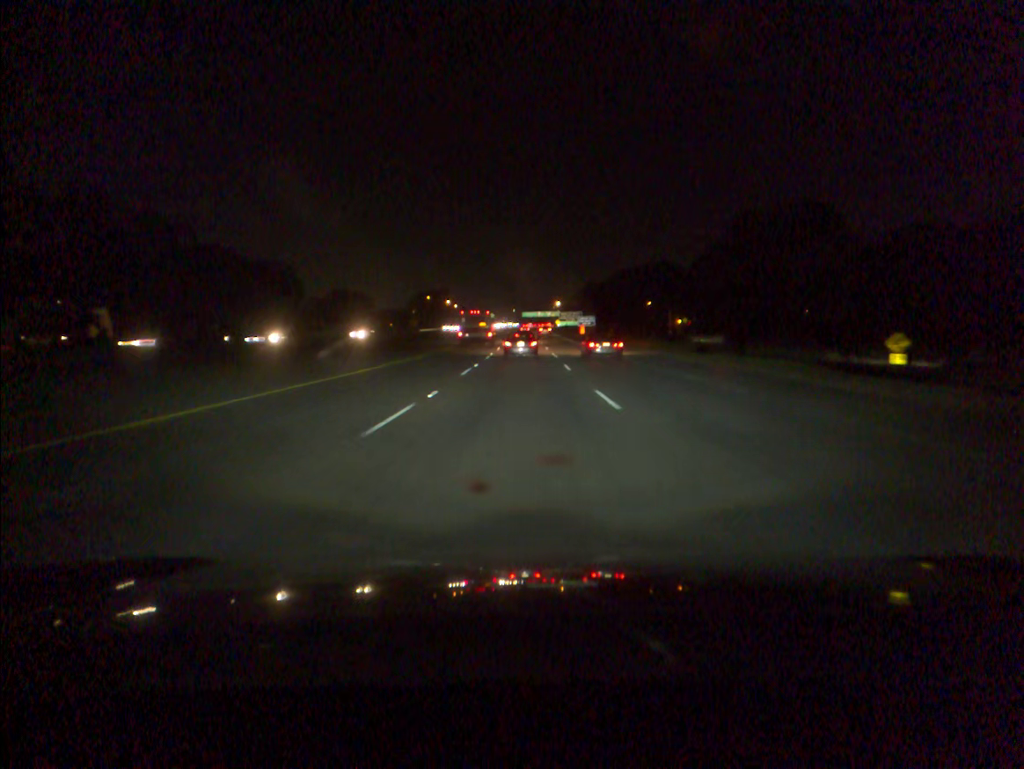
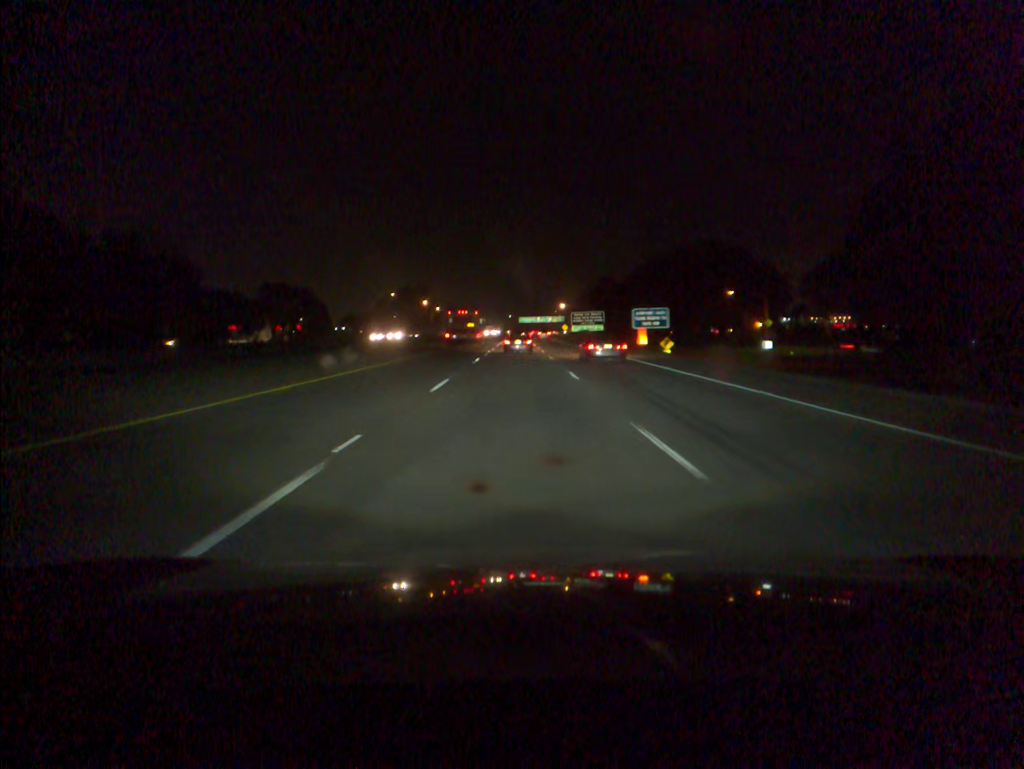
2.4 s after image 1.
(0.0, +68.4) m; 0°
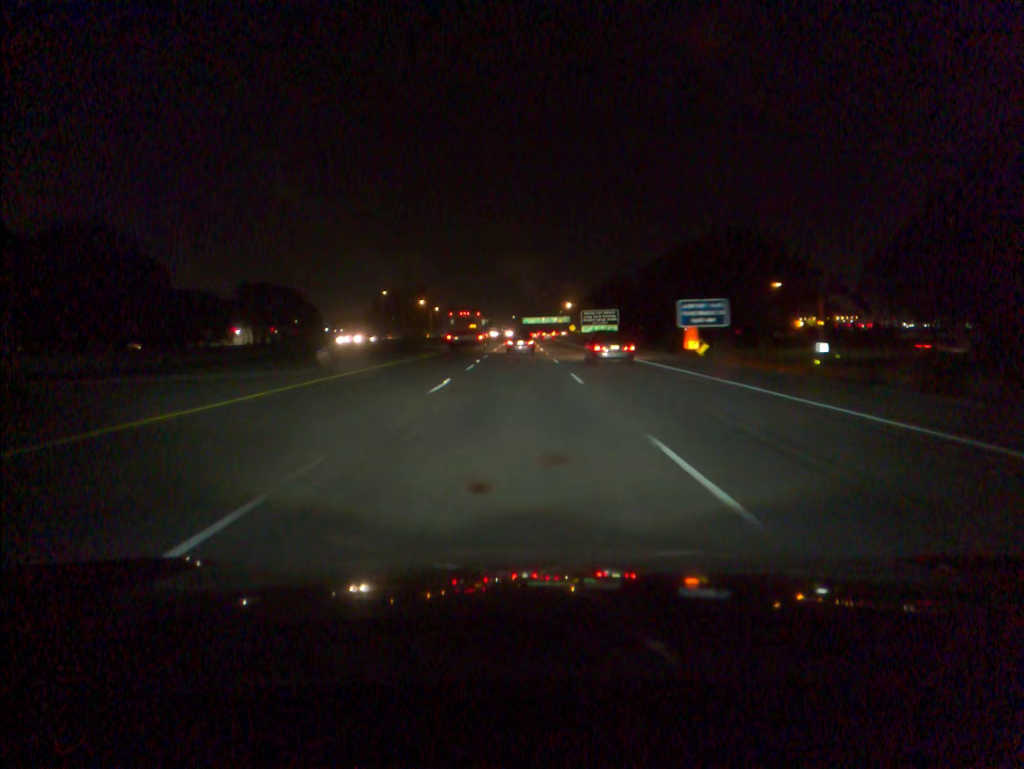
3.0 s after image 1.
(0.0, +17.1) m; 0°
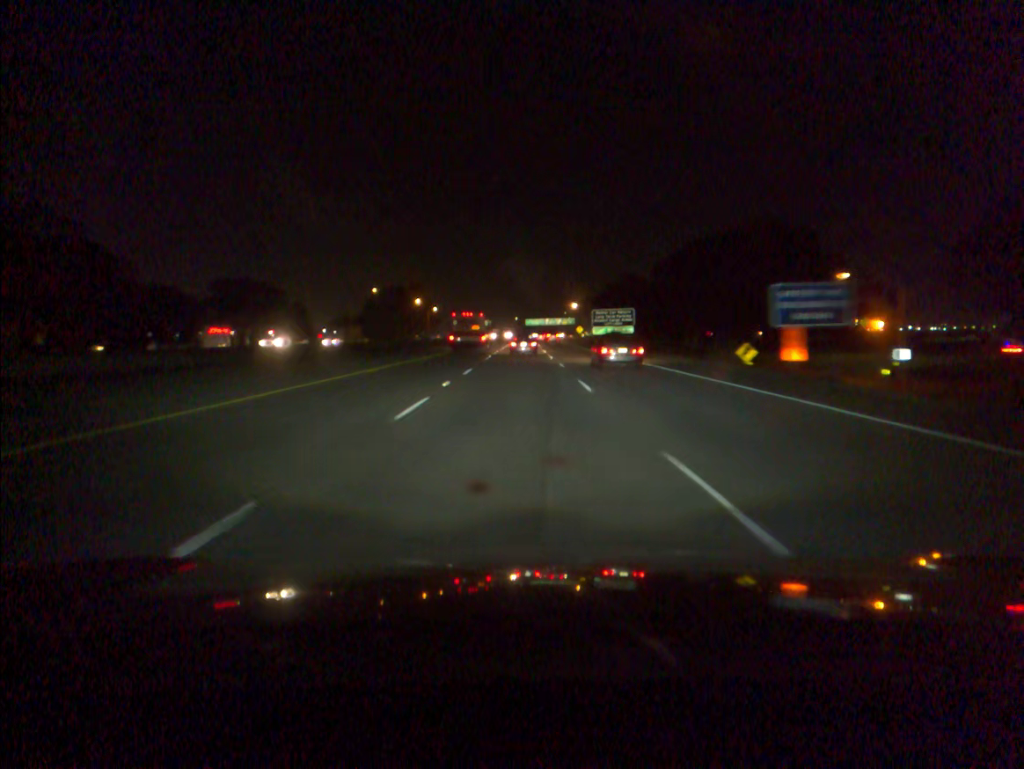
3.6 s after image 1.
(0.0, +17.0) m; 0°
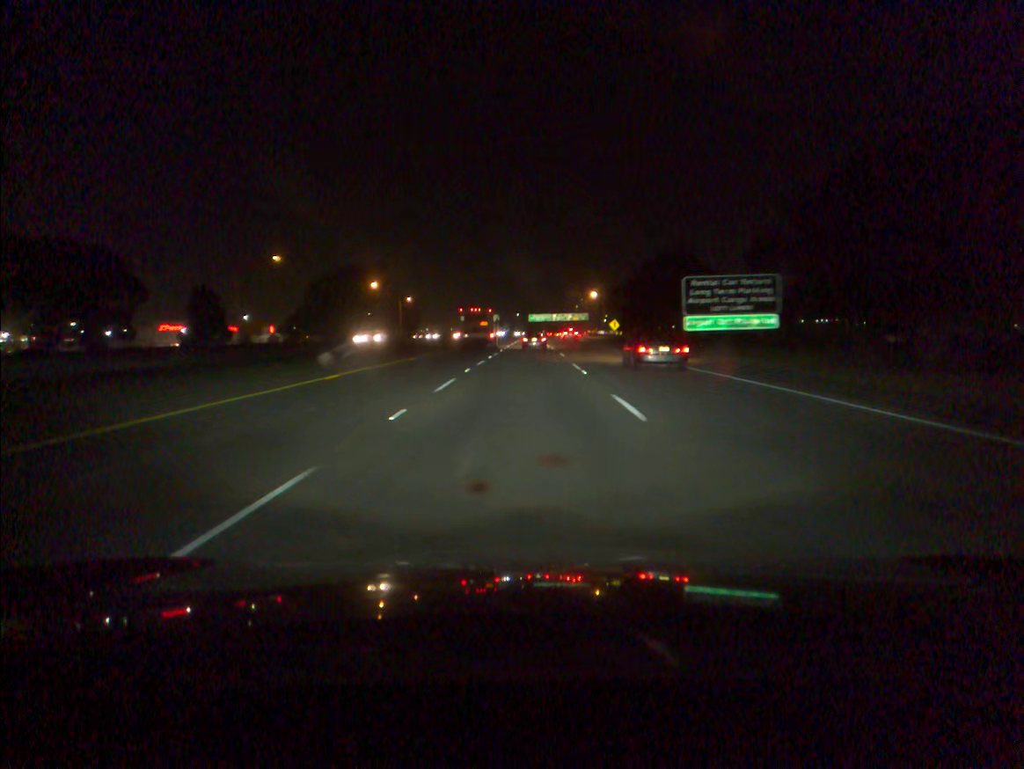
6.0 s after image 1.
(-0.1, +67.5) m; 0°
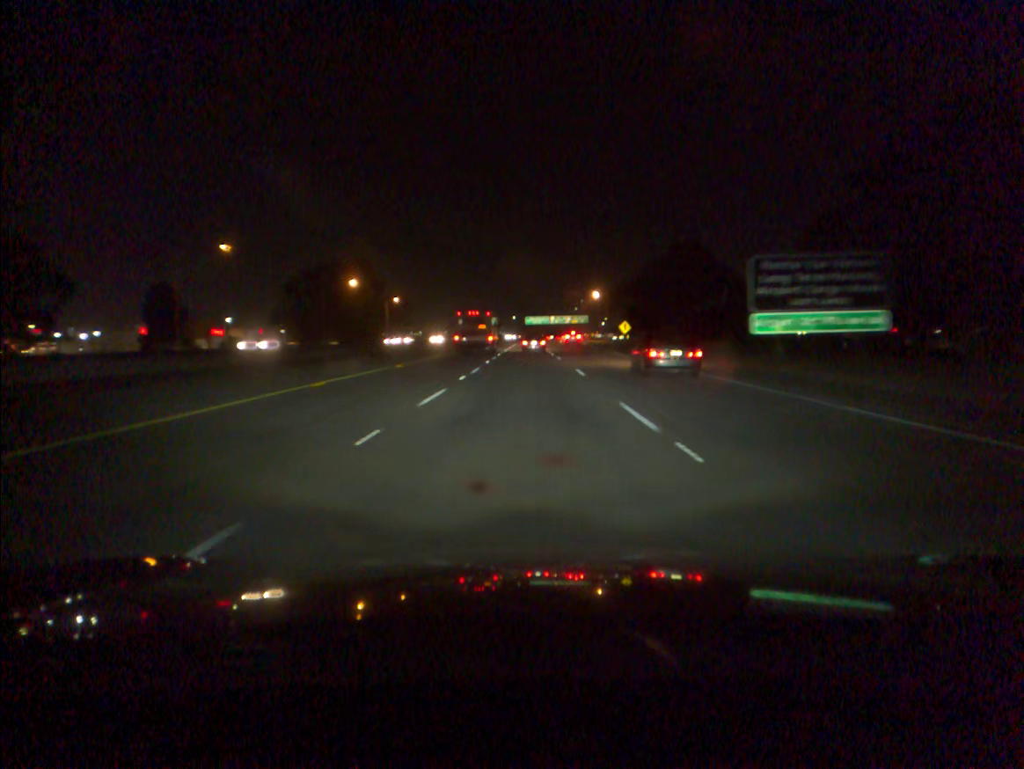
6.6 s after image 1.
(0.0, +16.8) m; 0°
